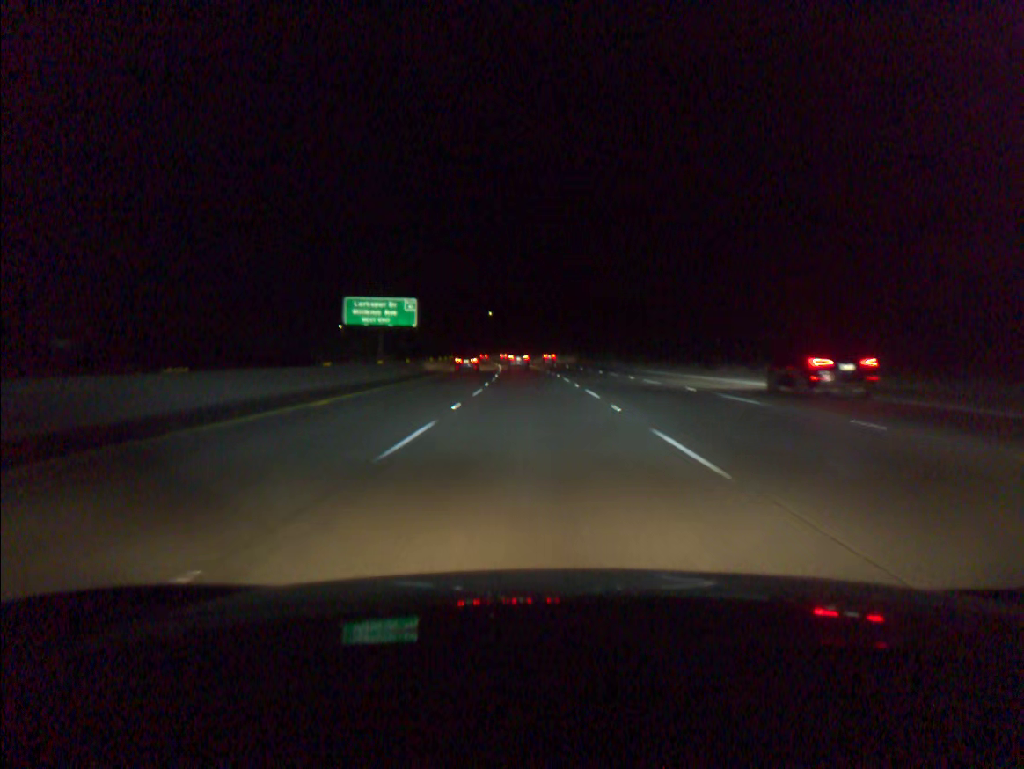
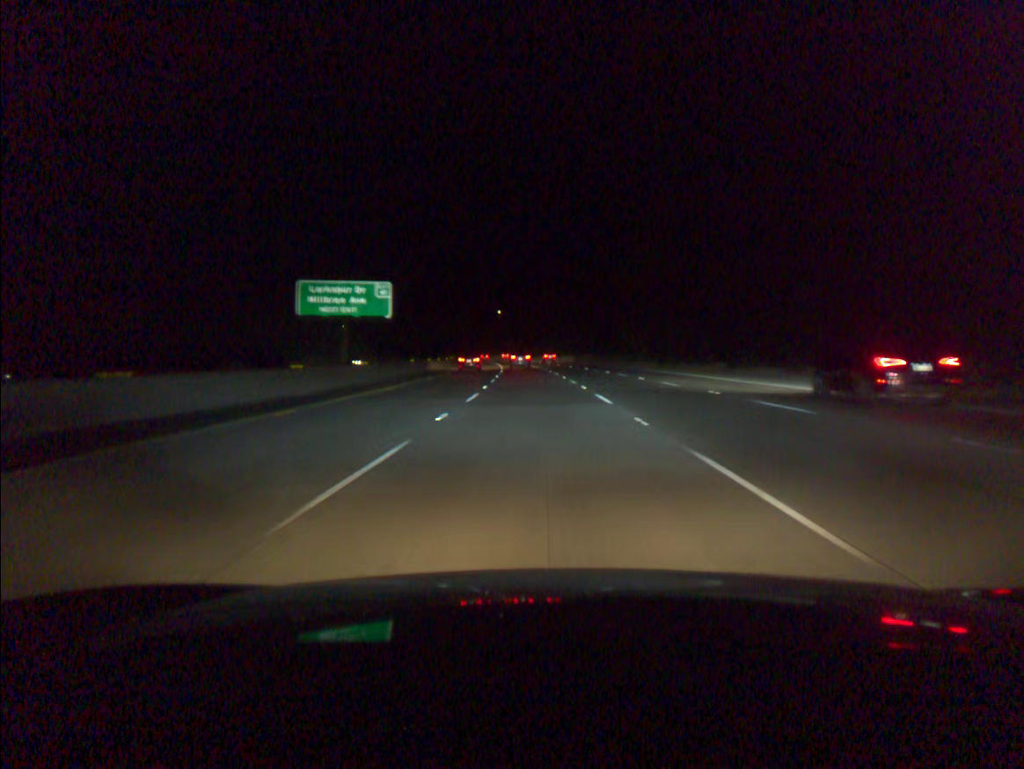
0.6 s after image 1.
(-0.1, +17.7) m; -1°
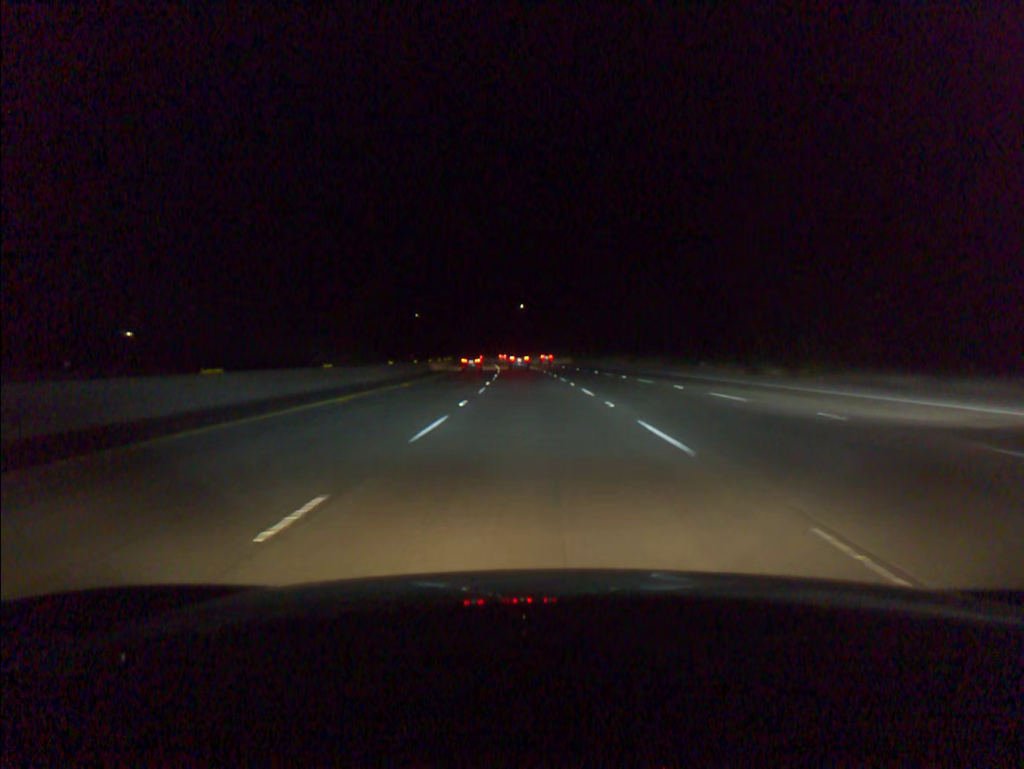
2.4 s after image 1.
(-0.9, +53.4) m; -2°
